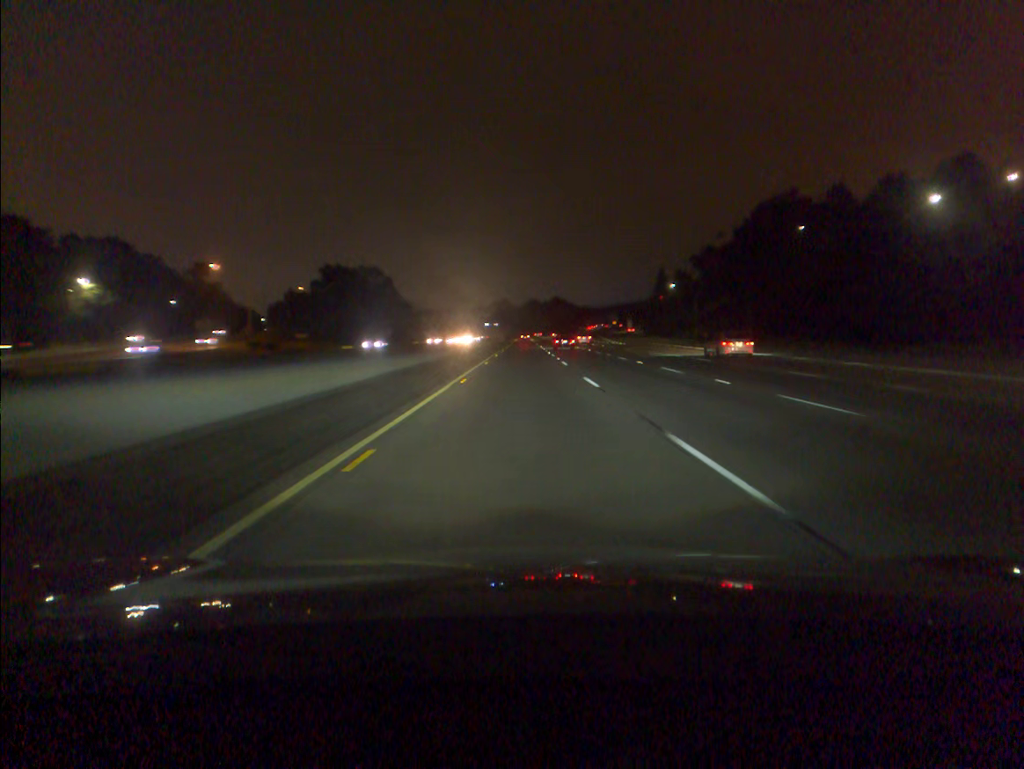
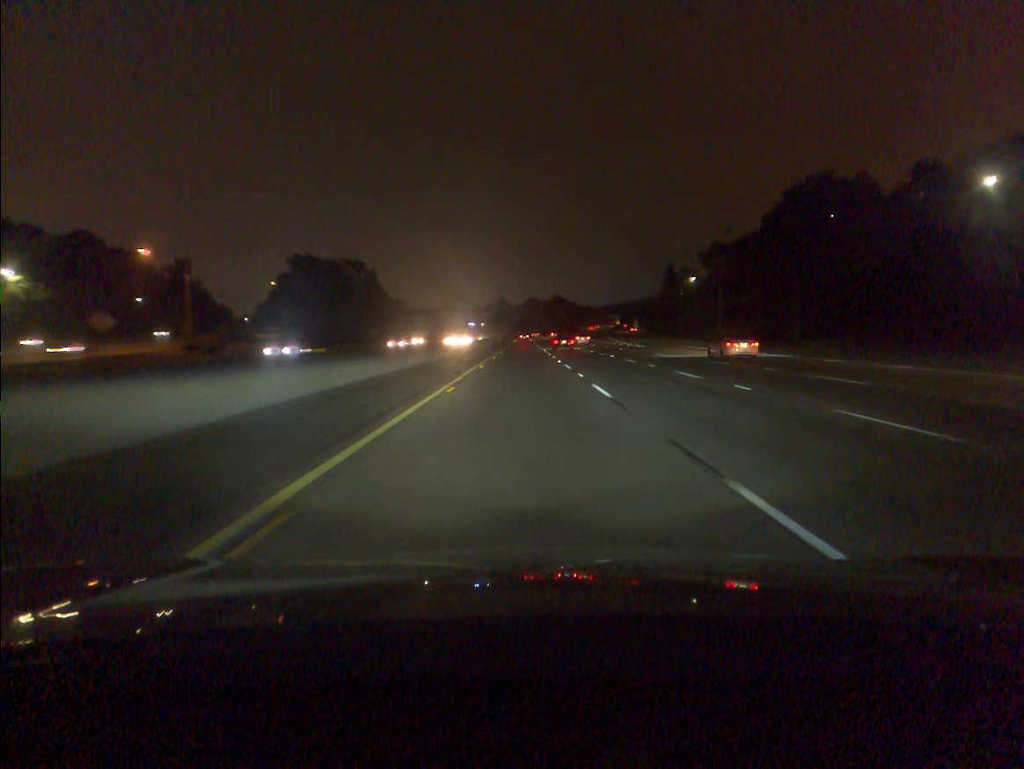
(0.0, +17.9) m; 0°
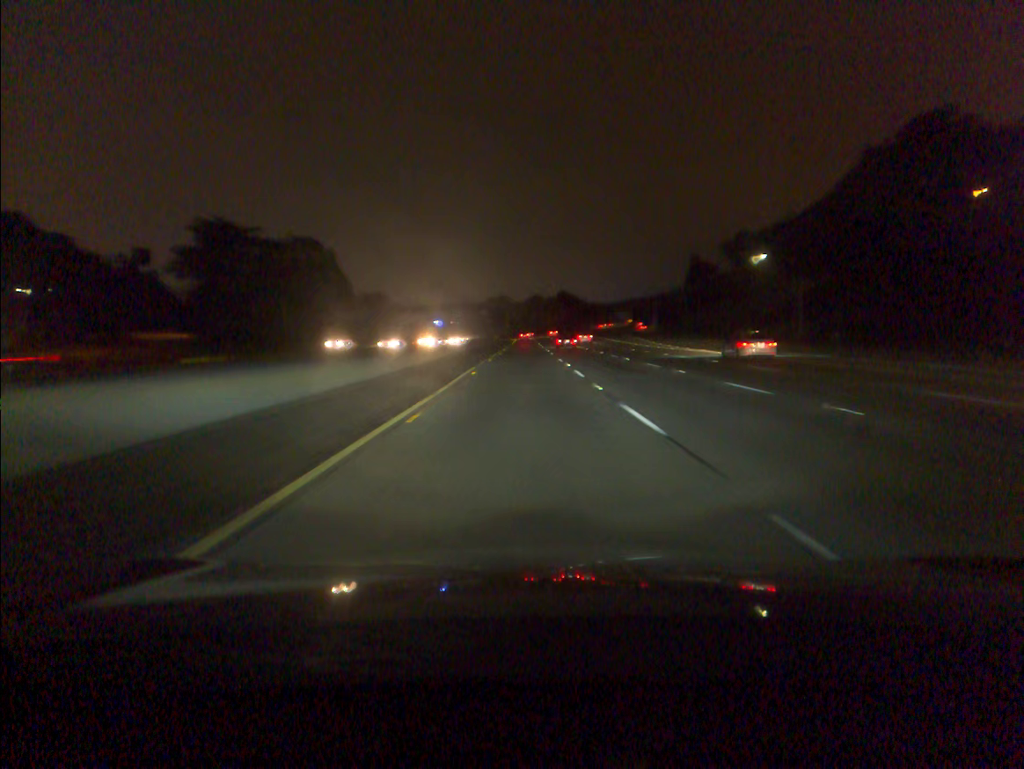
(0.0, +35.8) m; 0°
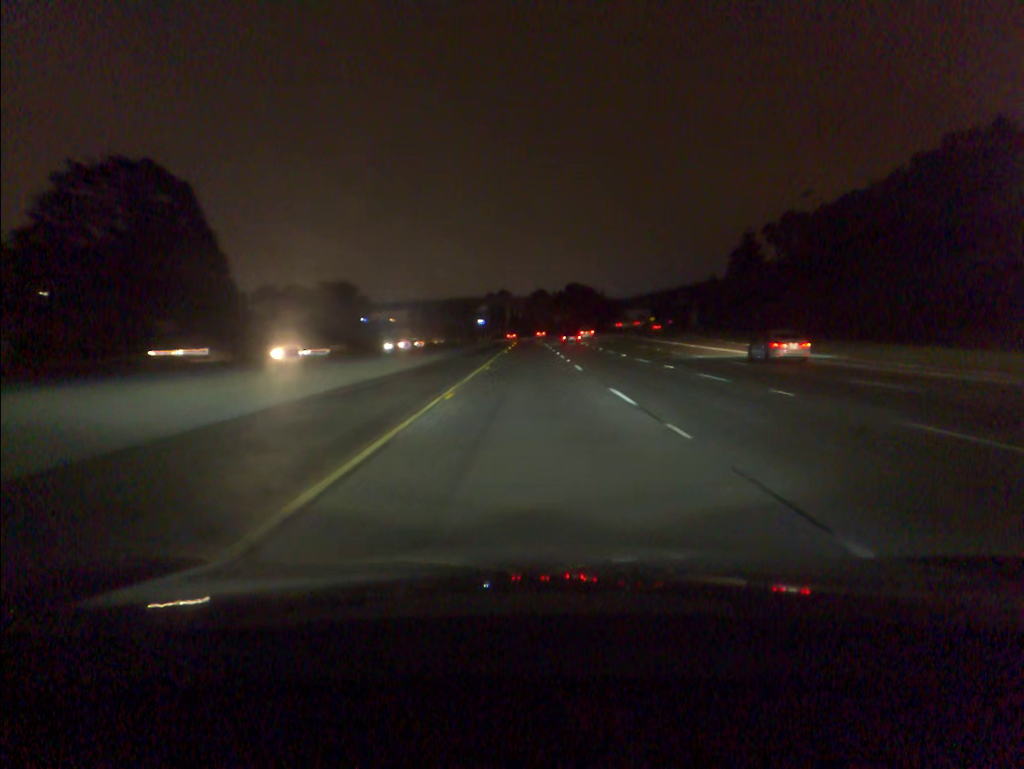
(-0.1, +54.0) m; 0°
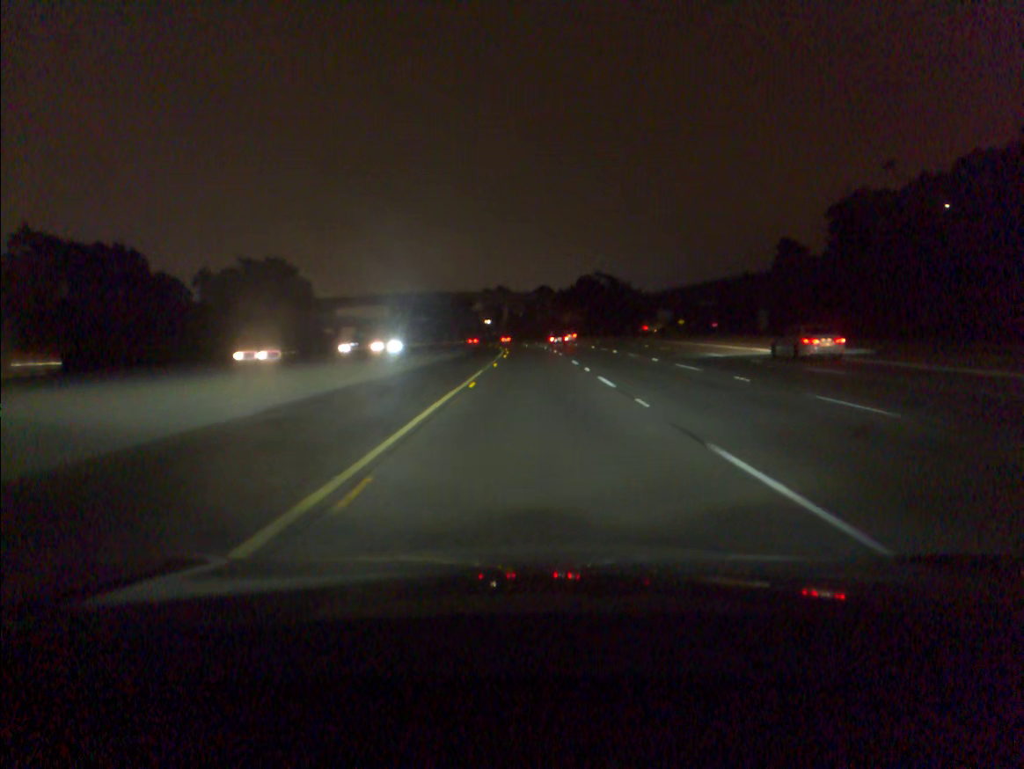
(+0.1, +54.2) m; 0°
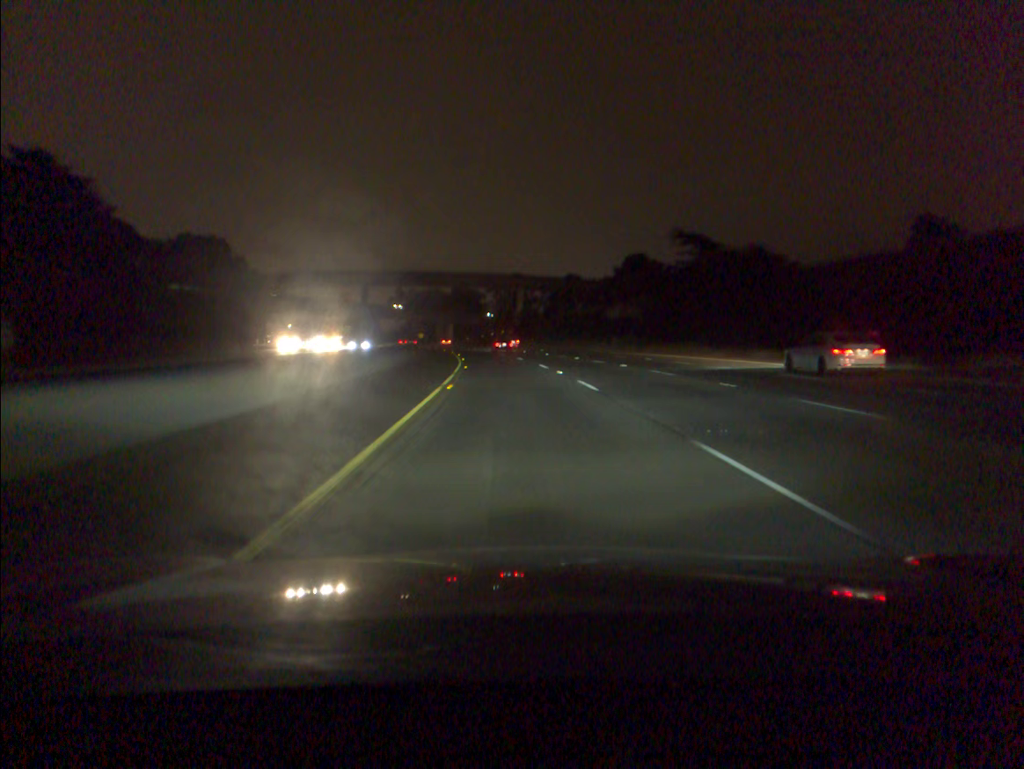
(-0.2, +72.3) m; -1°
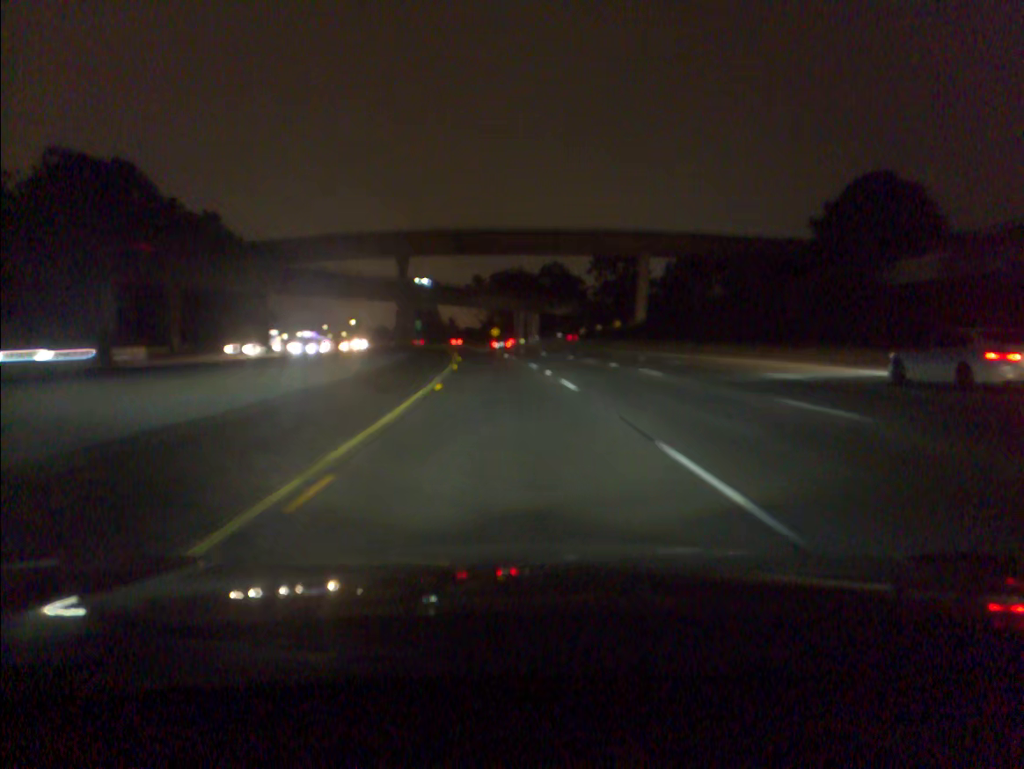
(-4.4, +72.8) m; -7°
